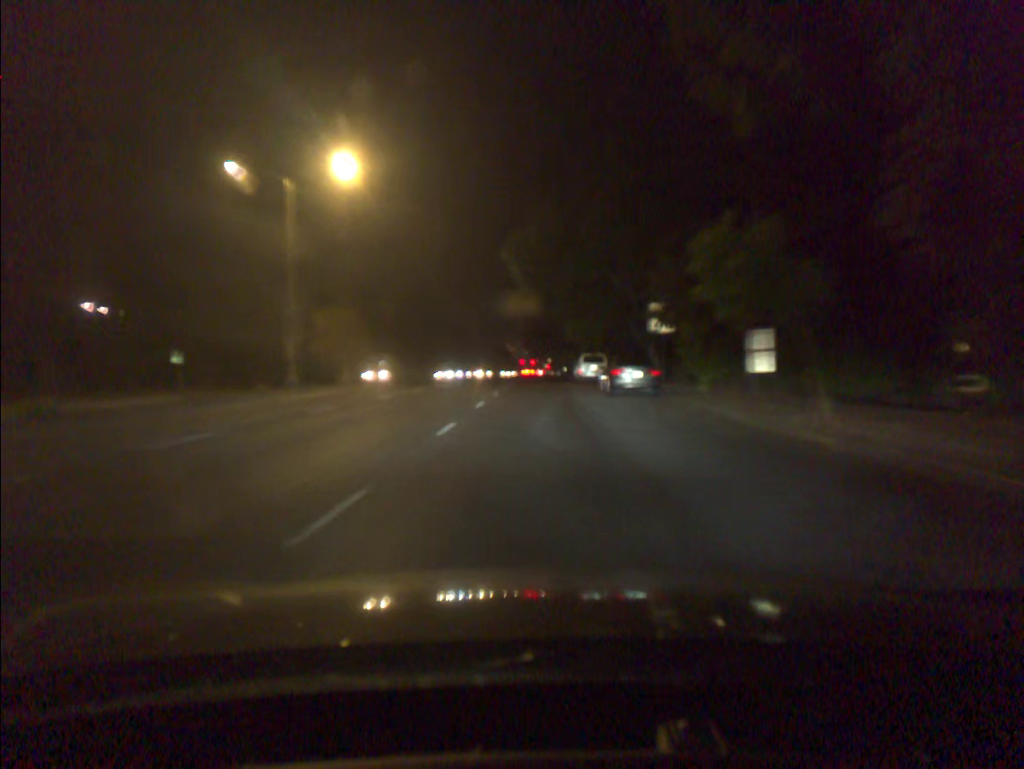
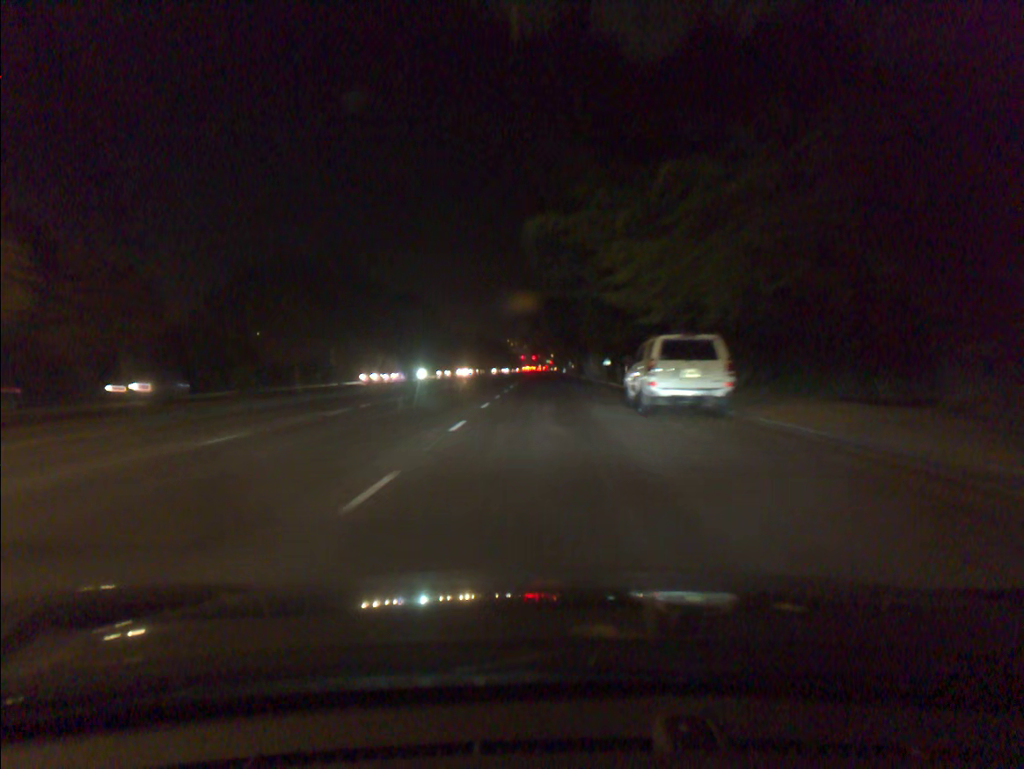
(0.0, +28.0) m; 0°
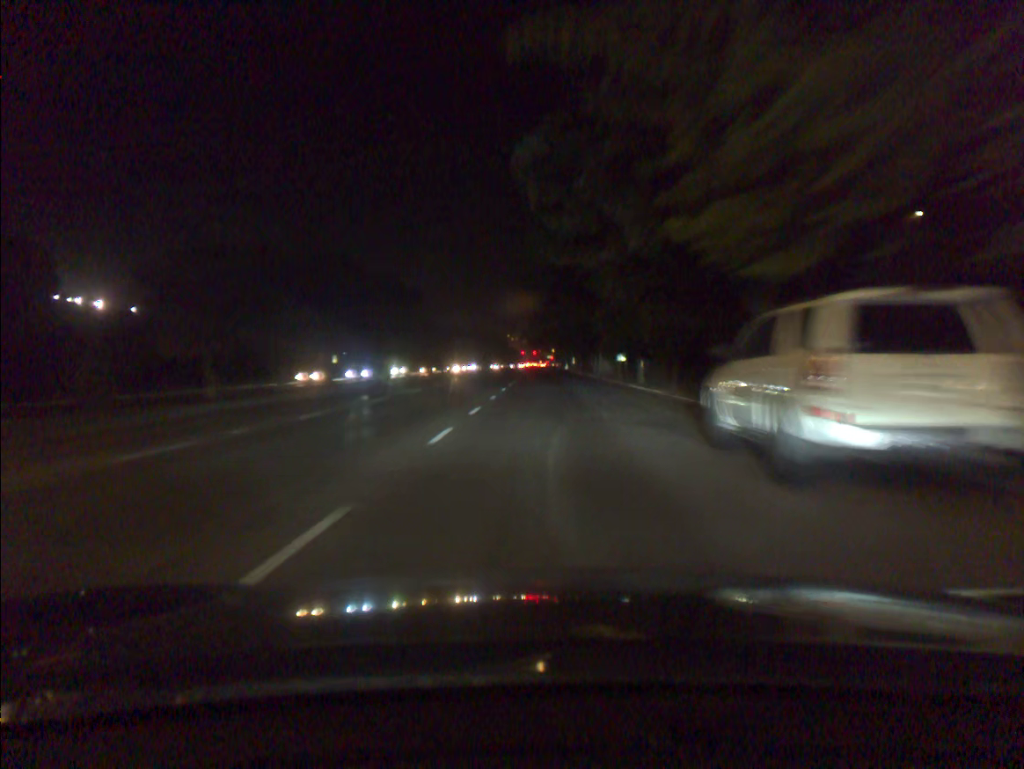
(0.0, +9.8) m; 0°
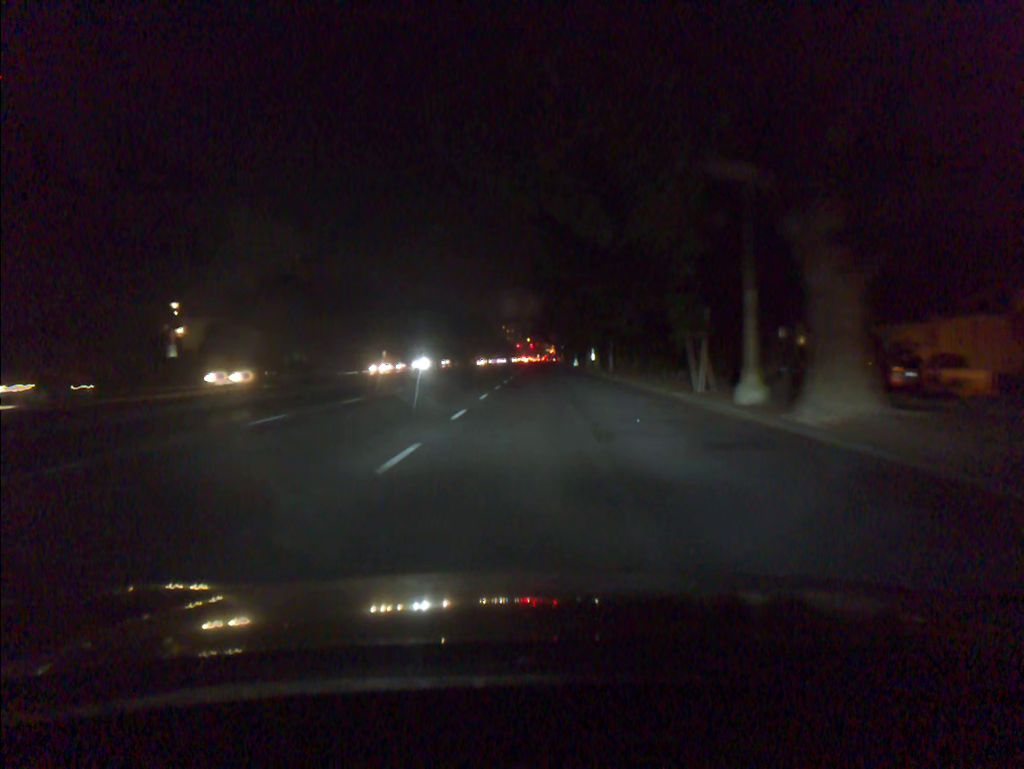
(+0.1, +45.4) m; 0°
